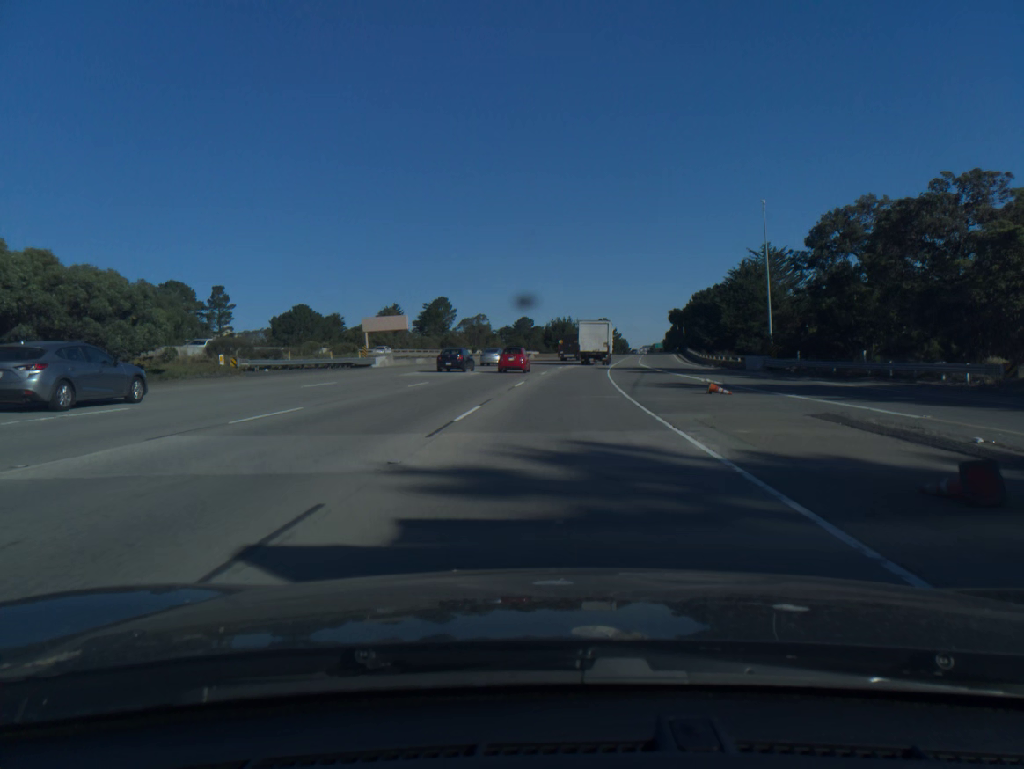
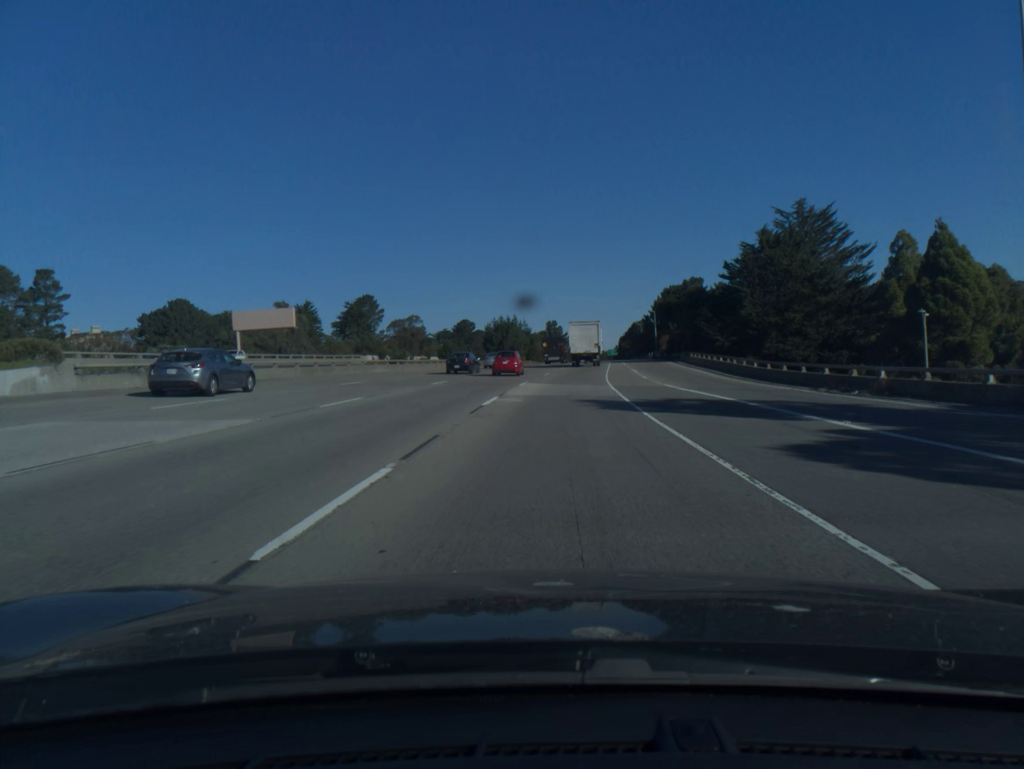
(+1.3, +38.3) m; +4°
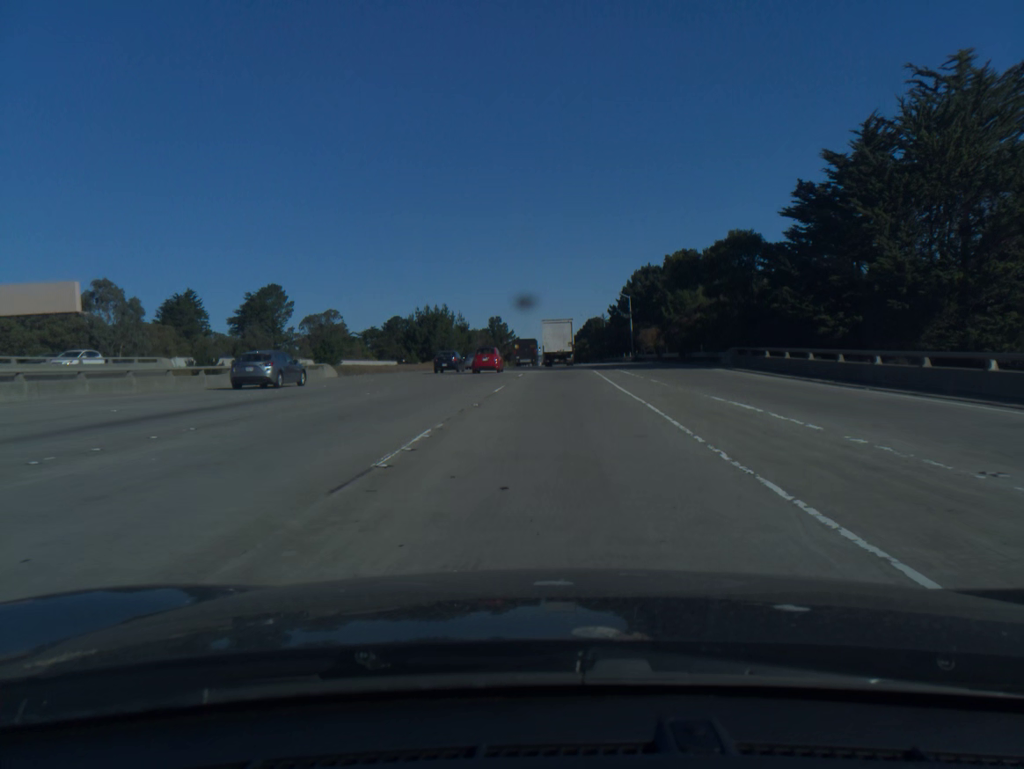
(+1.3, +38.8) m; +4°
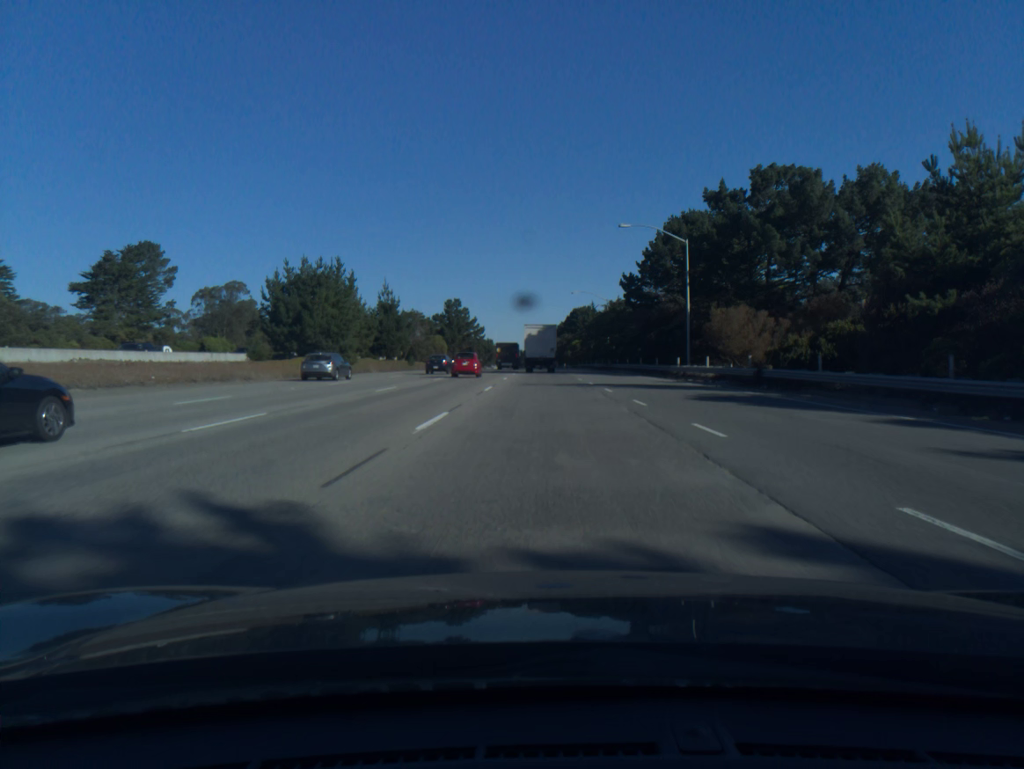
(+1.5, +57.6) m; +2°
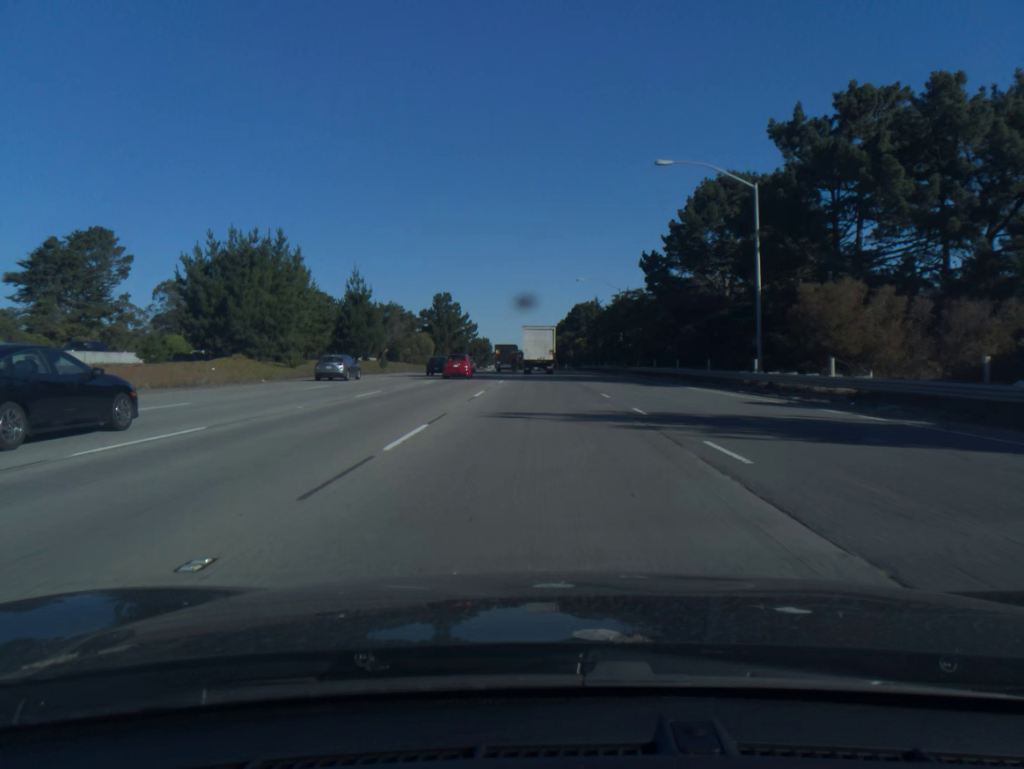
(0.0, +17.2) m; 0°
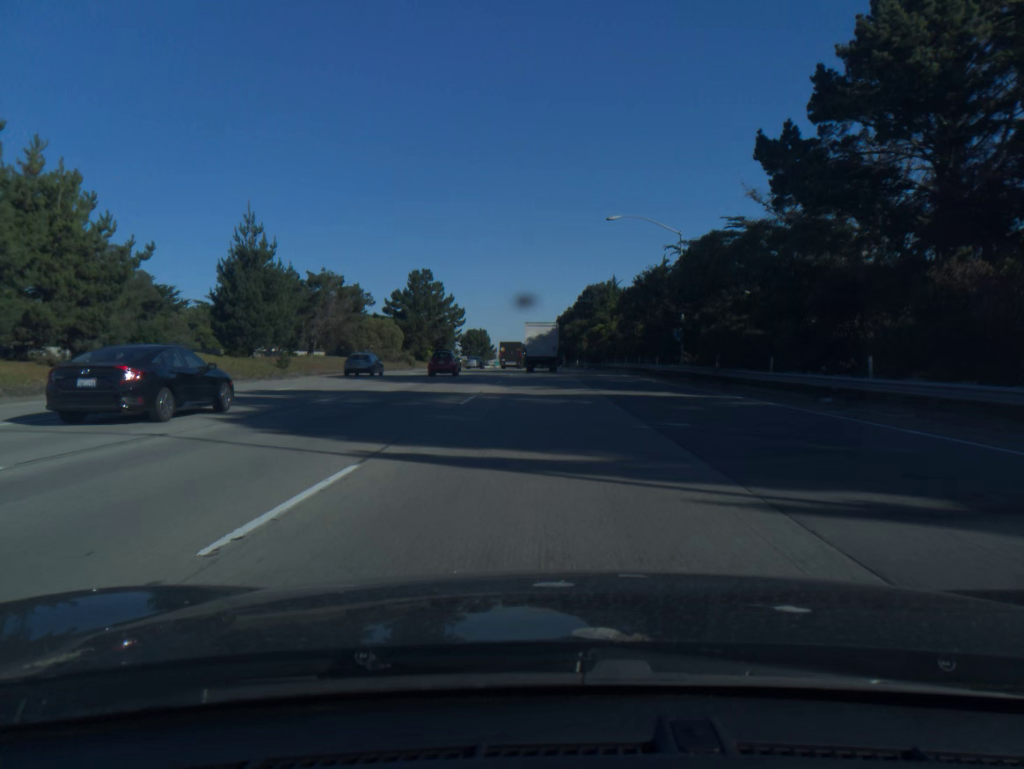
(-0.1, +34.4) m; 0°
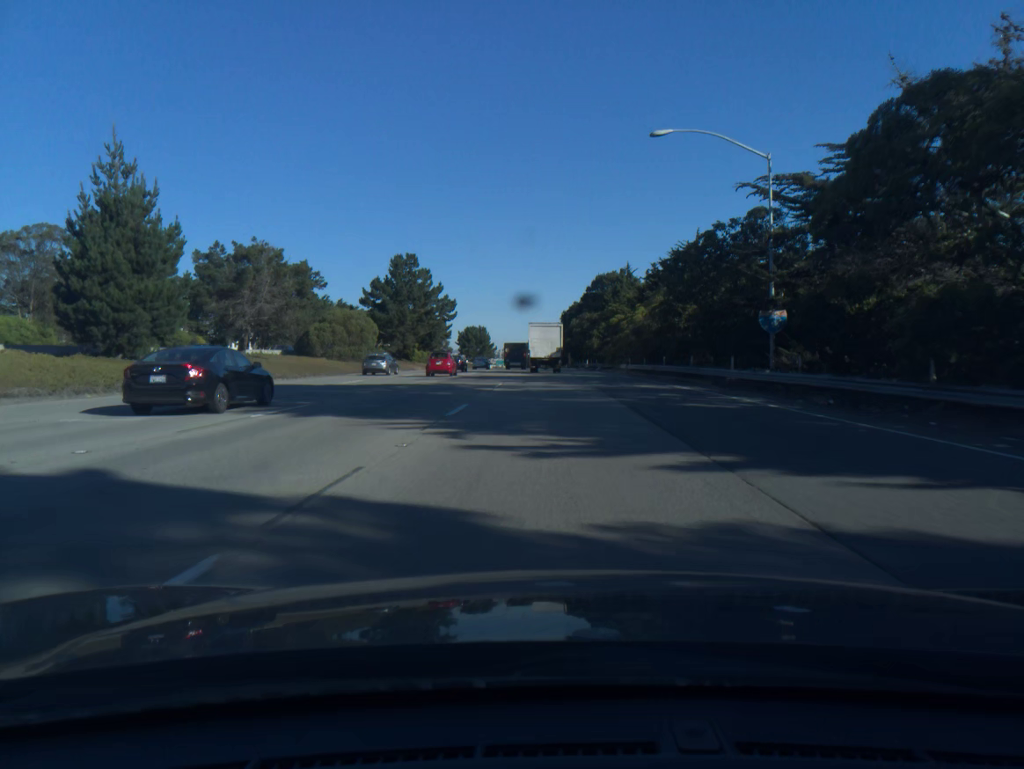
(0.0, +18.6) m; 0°
